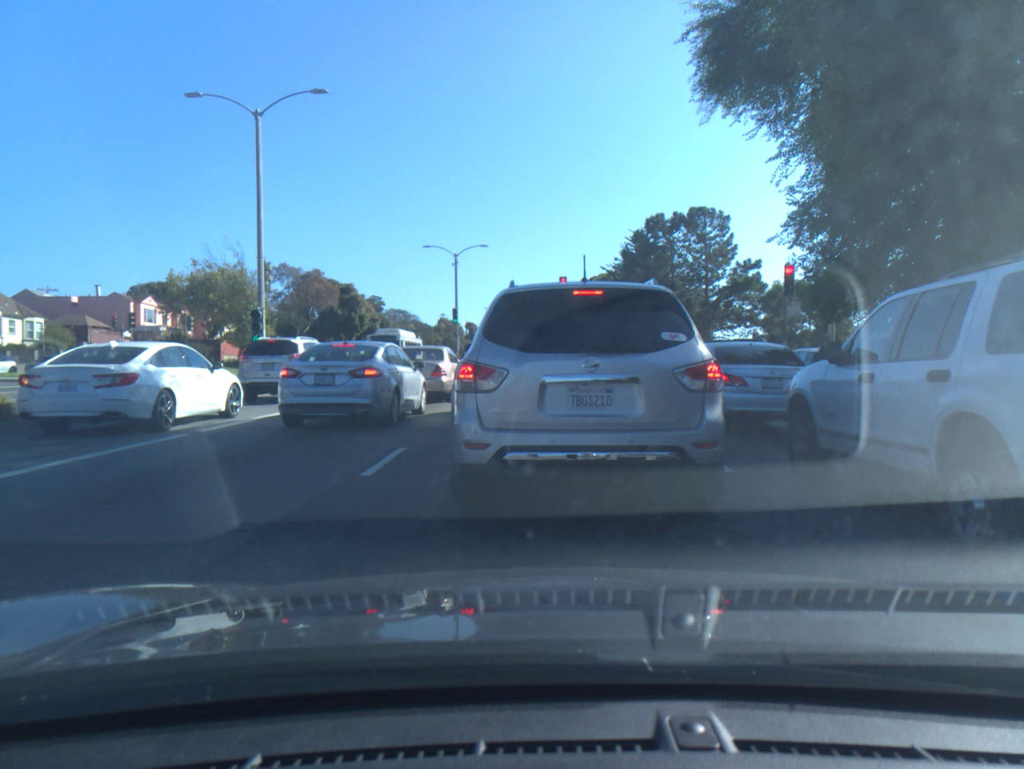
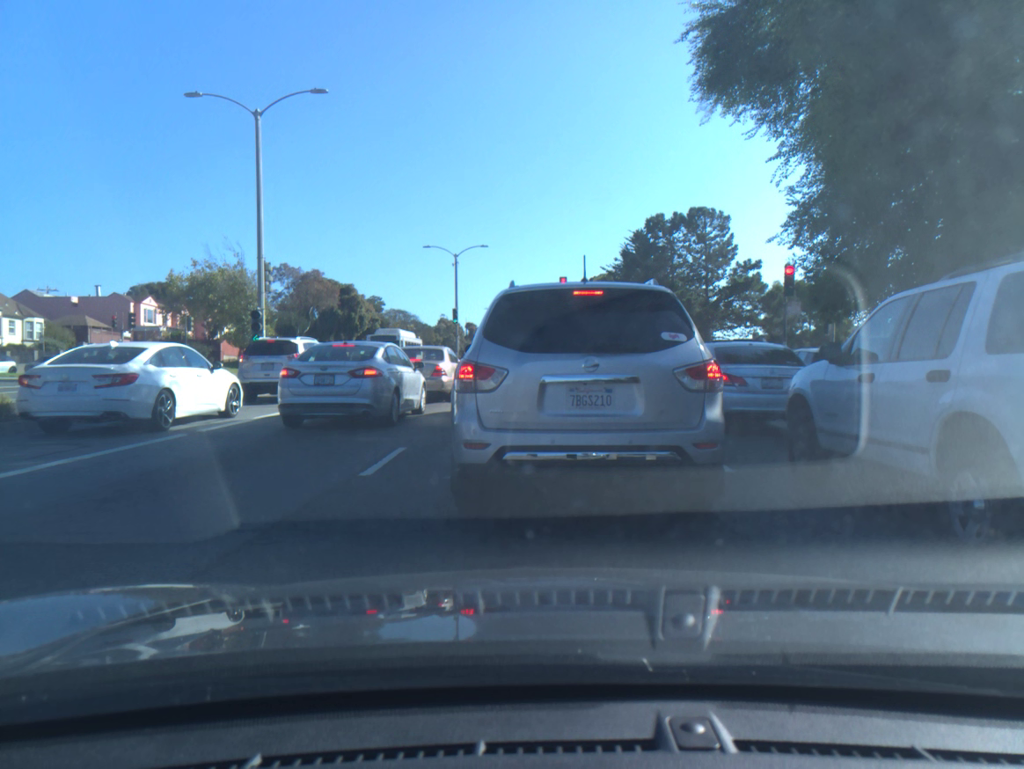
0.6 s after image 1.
(0.0, 0.0) m; 0°
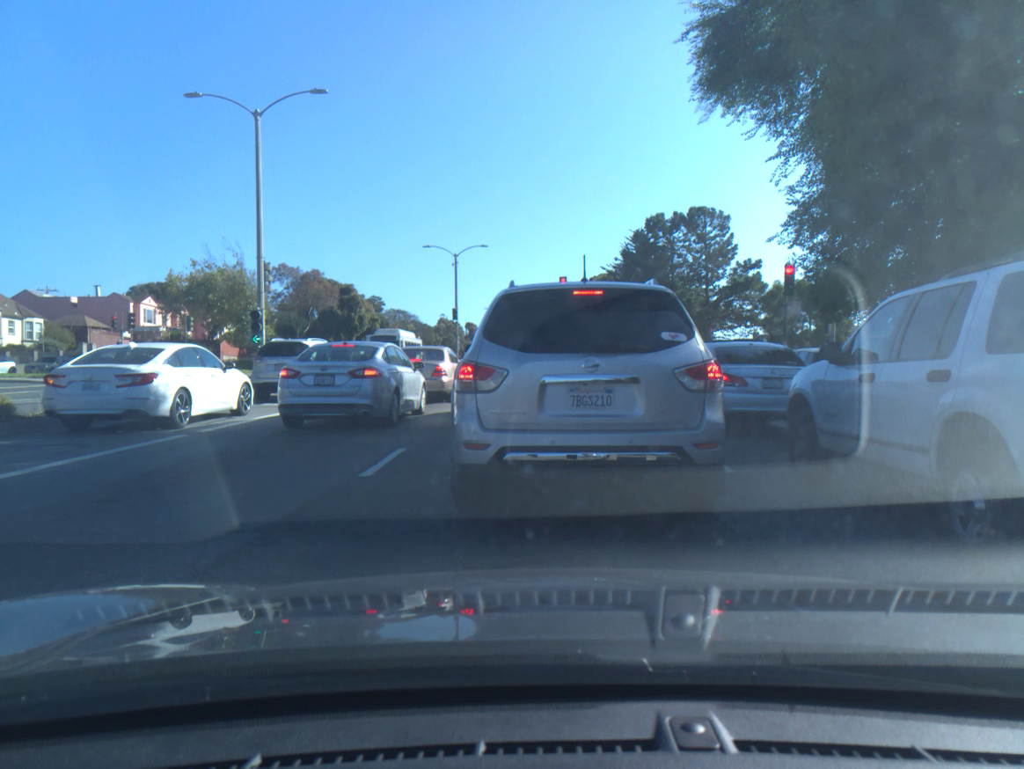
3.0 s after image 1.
(0.0, 0.0) m; 0°
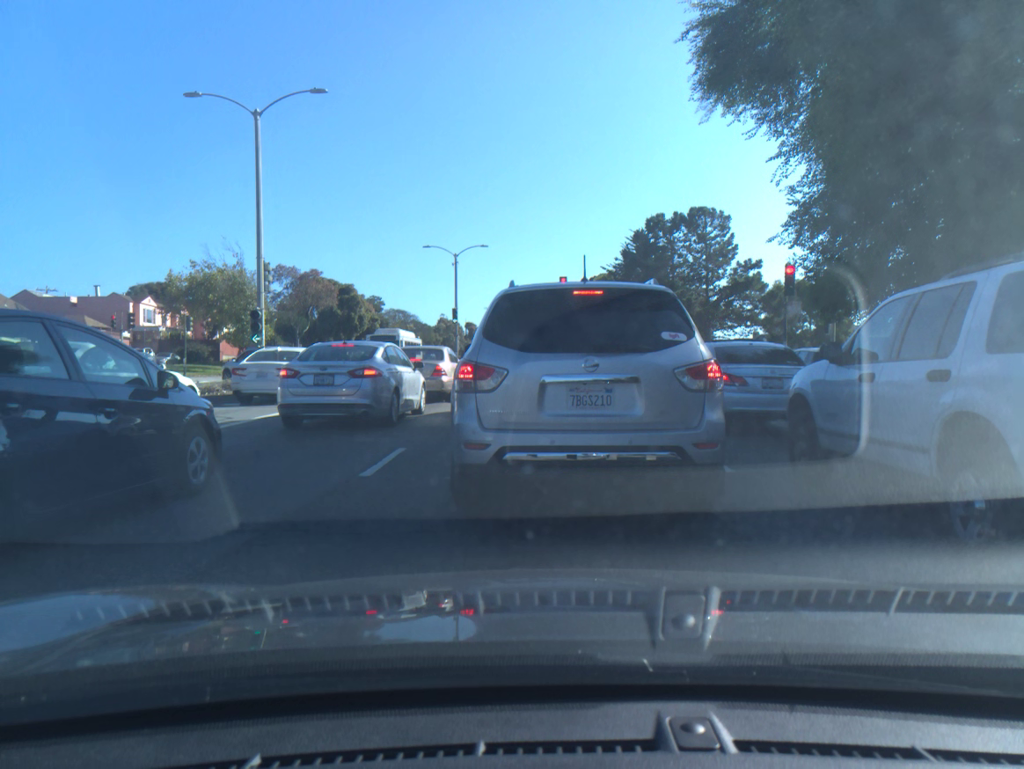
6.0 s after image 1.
(-0.1, 0.0) m; 0°
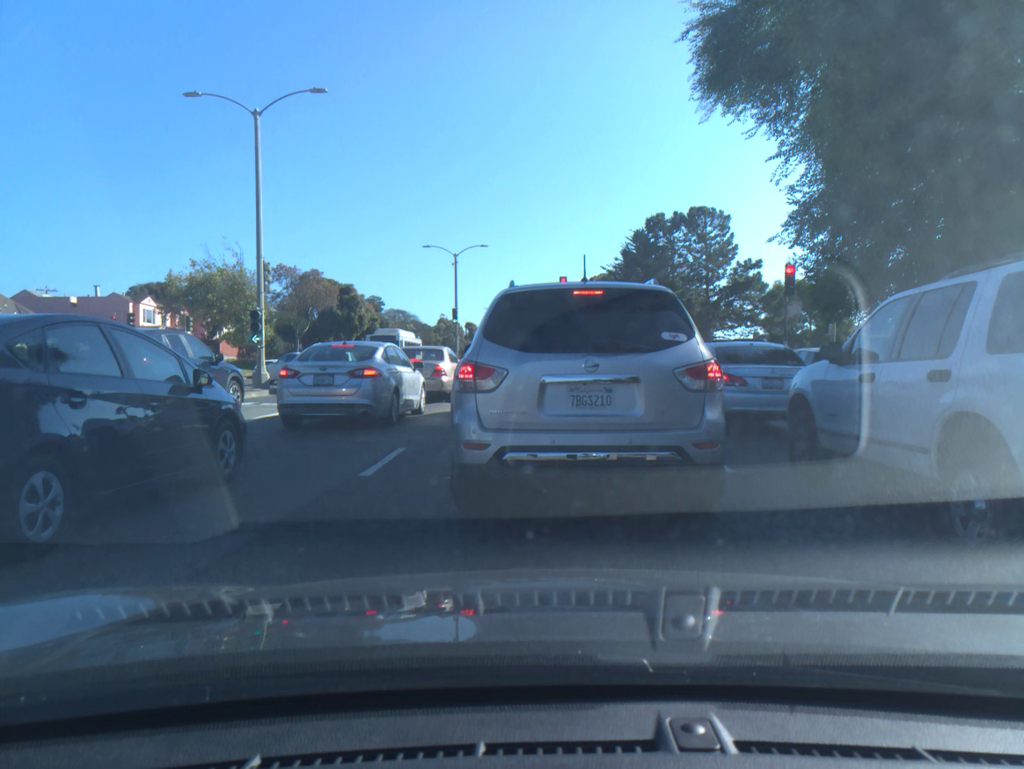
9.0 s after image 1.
(0.0, 0.0) m; 0°
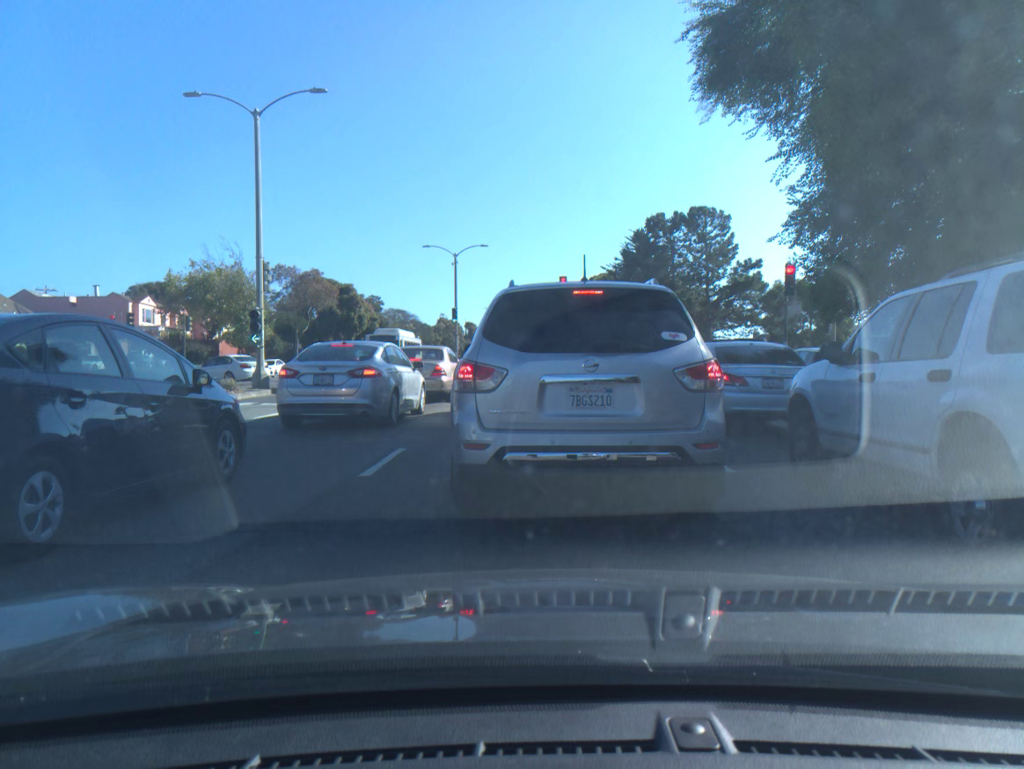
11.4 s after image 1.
(0.0, 0.0) m; 0°
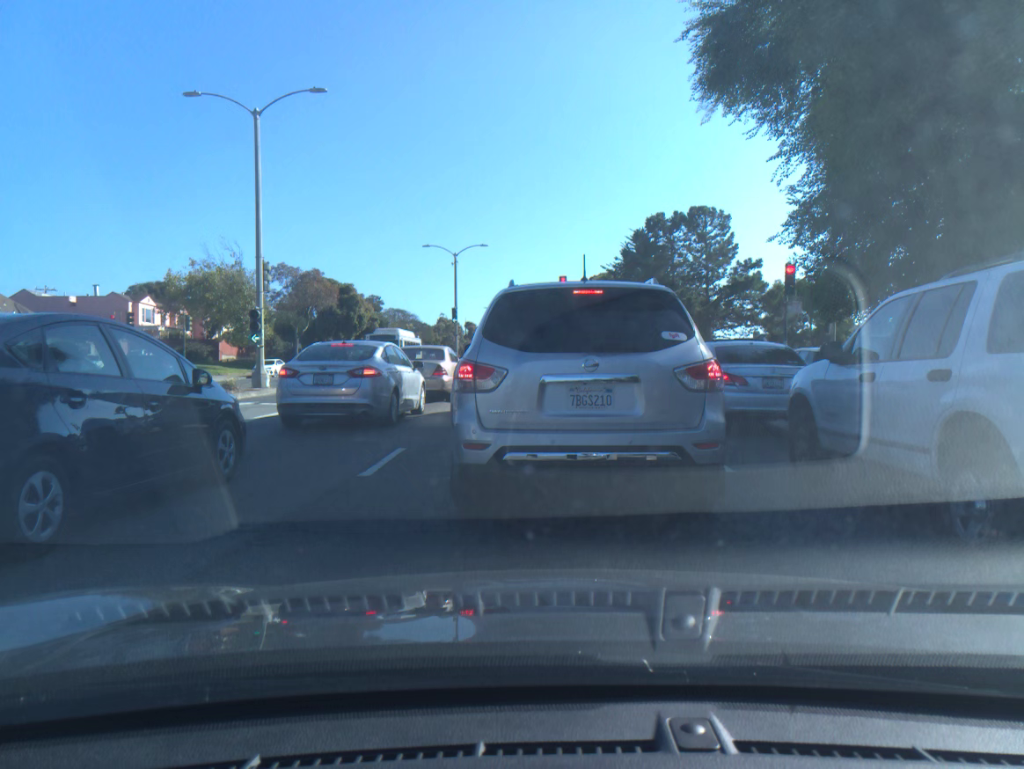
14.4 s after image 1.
(0.0, 0.0) m; 0°
